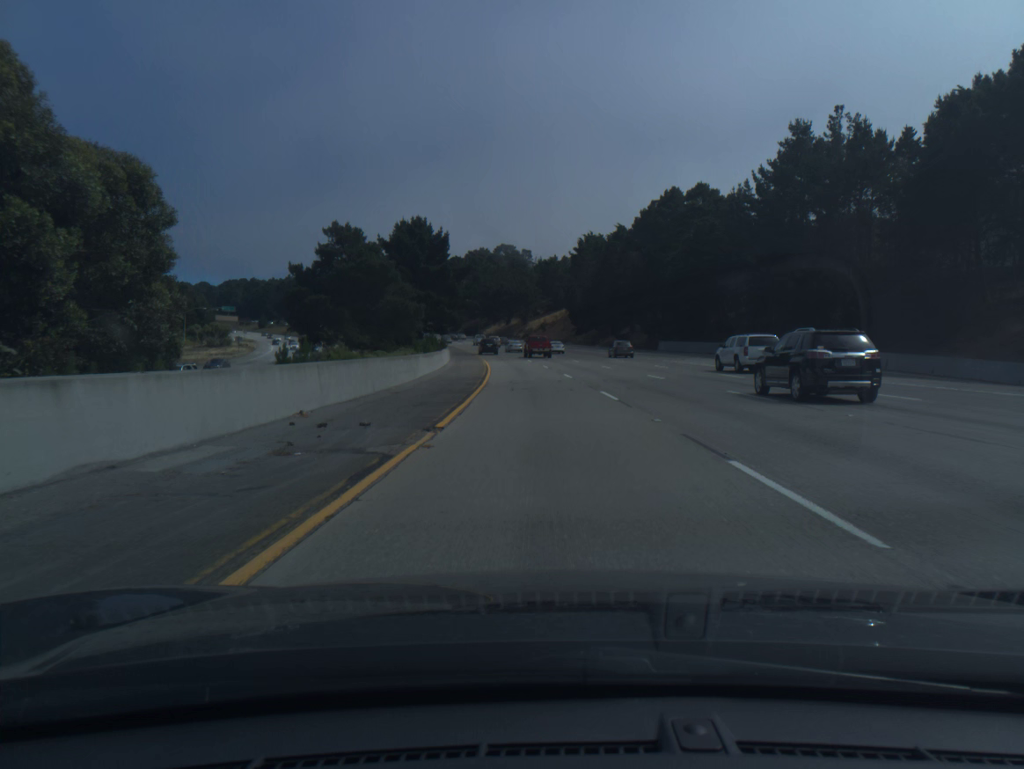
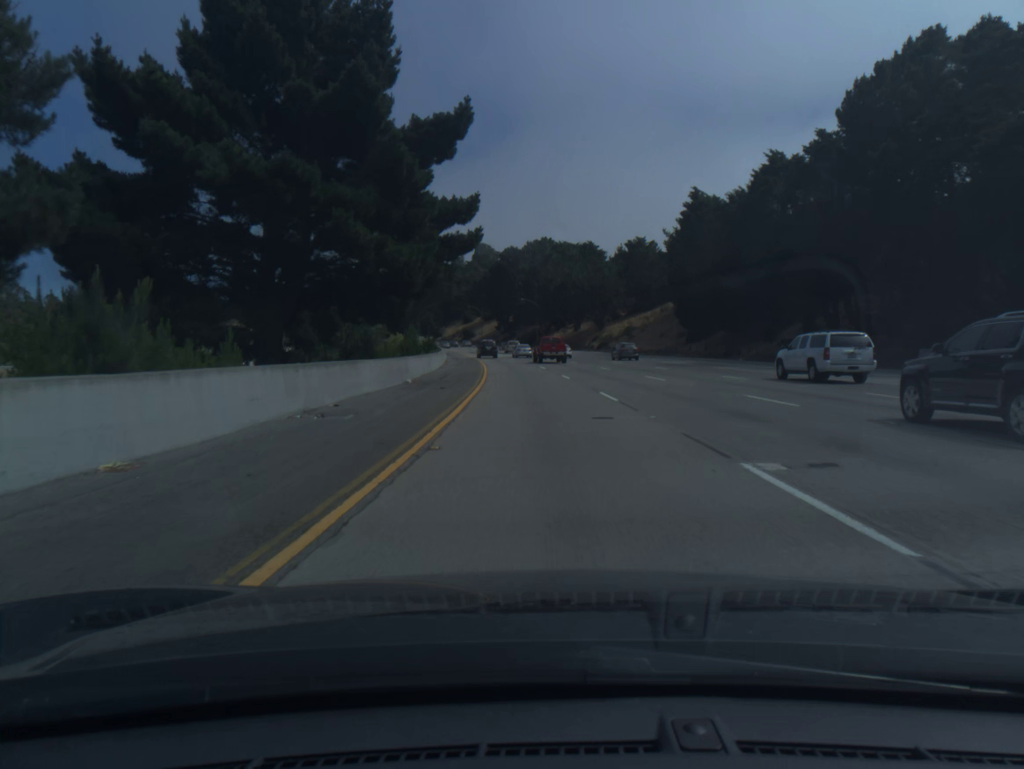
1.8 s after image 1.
(-2.6, +58.2) m; -5°
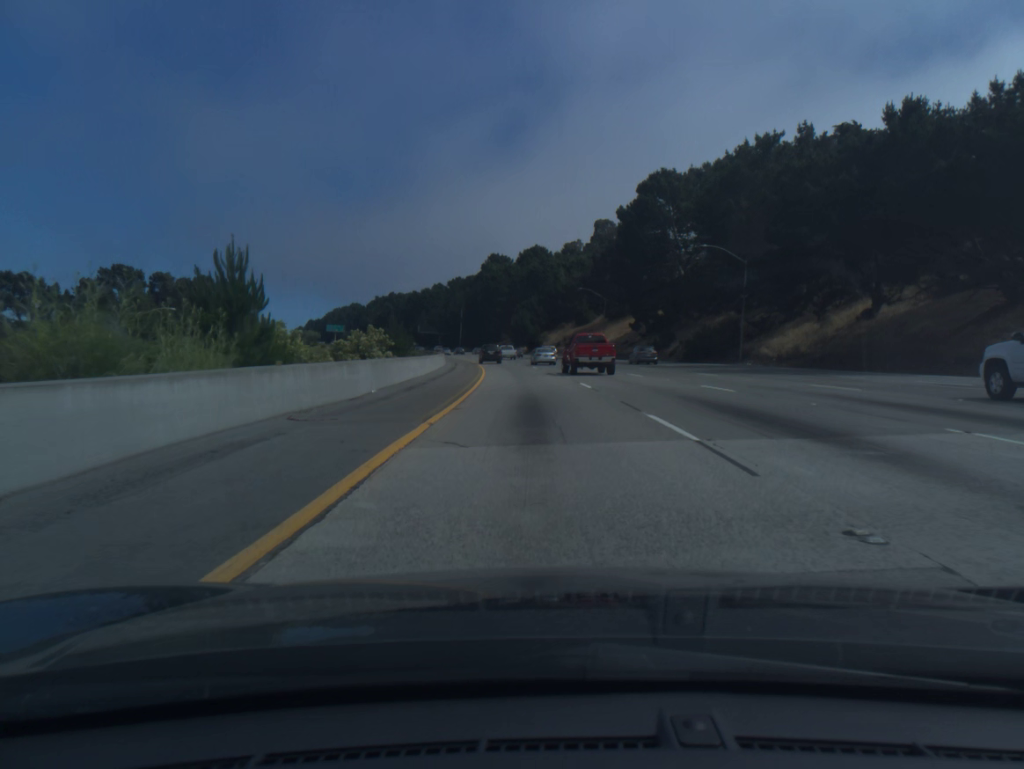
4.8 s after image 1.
(-7.4, +96.4) m; -9°
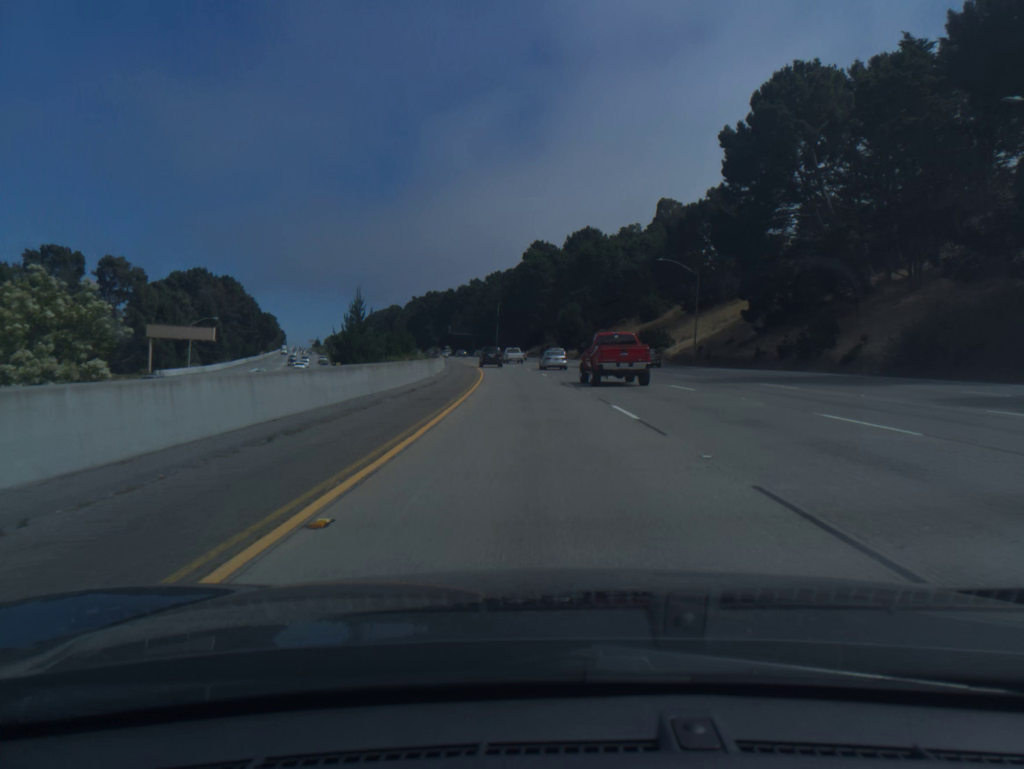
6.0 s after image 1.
(-1.2, +38.7) m; -3°
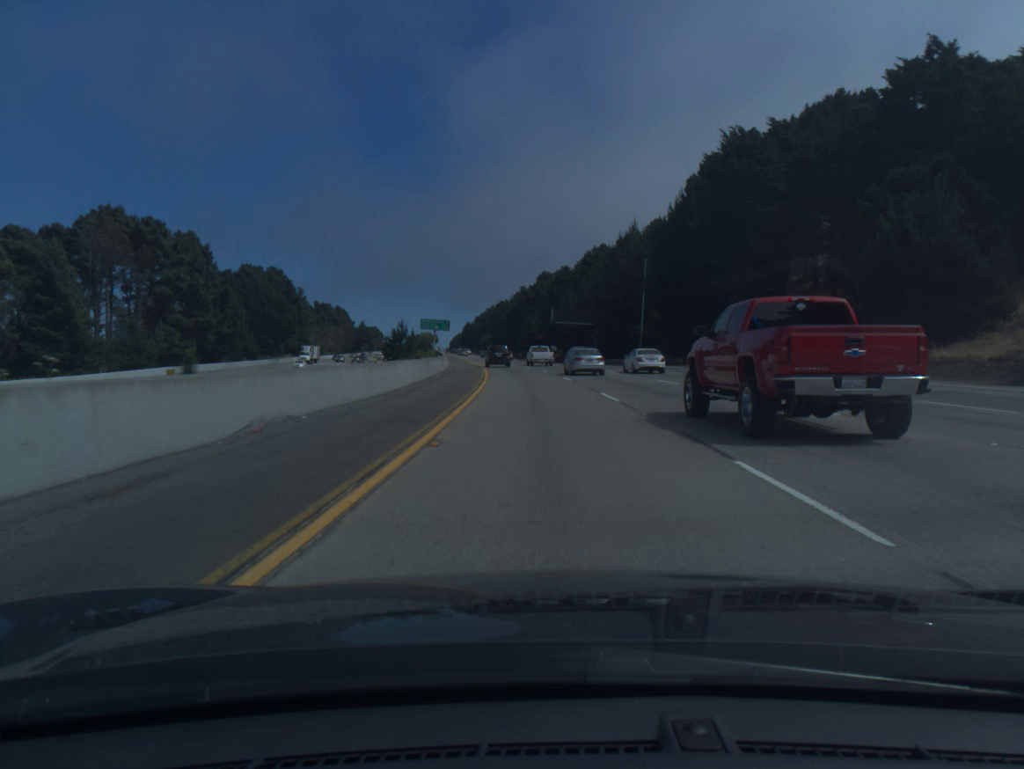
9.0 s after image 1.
(-8.0, +96.9) m; -9°
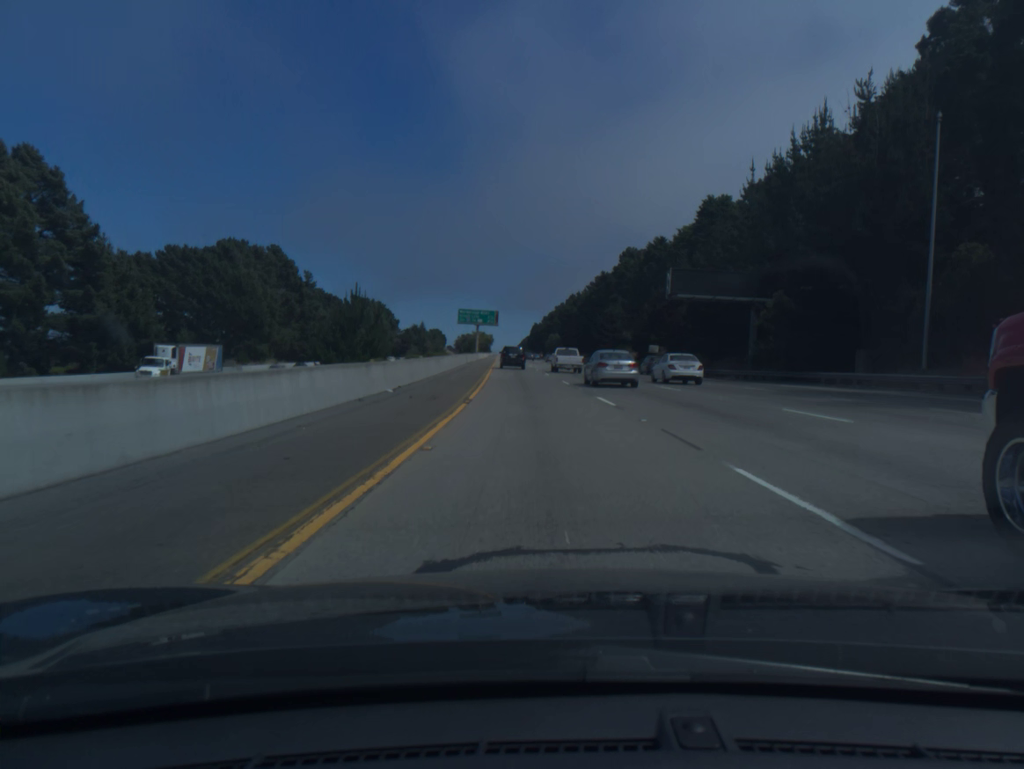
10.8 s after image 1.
(-2.6, +58.4) m; -5°
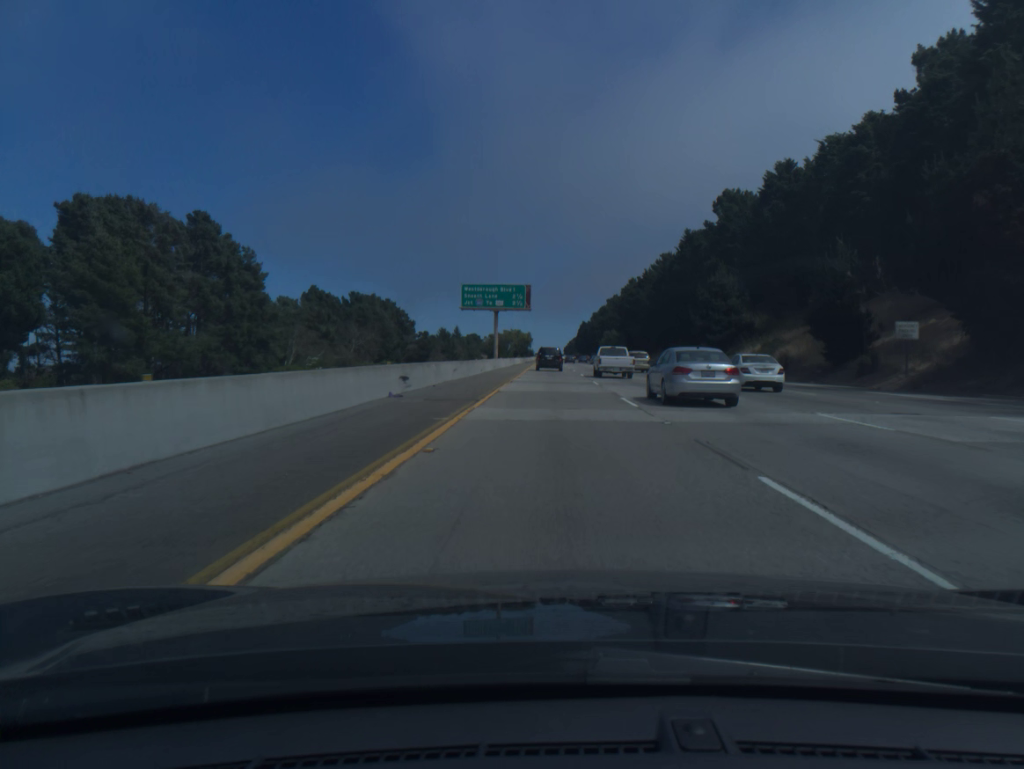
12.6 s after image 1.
(-2.1, +58.8) m; -3°
